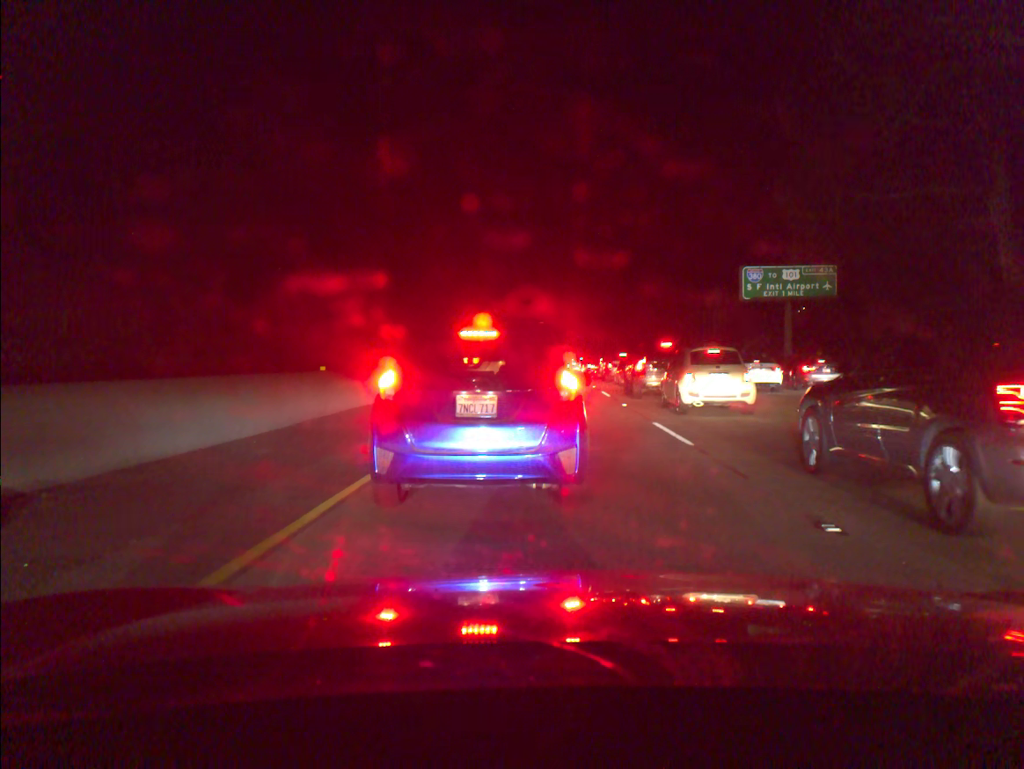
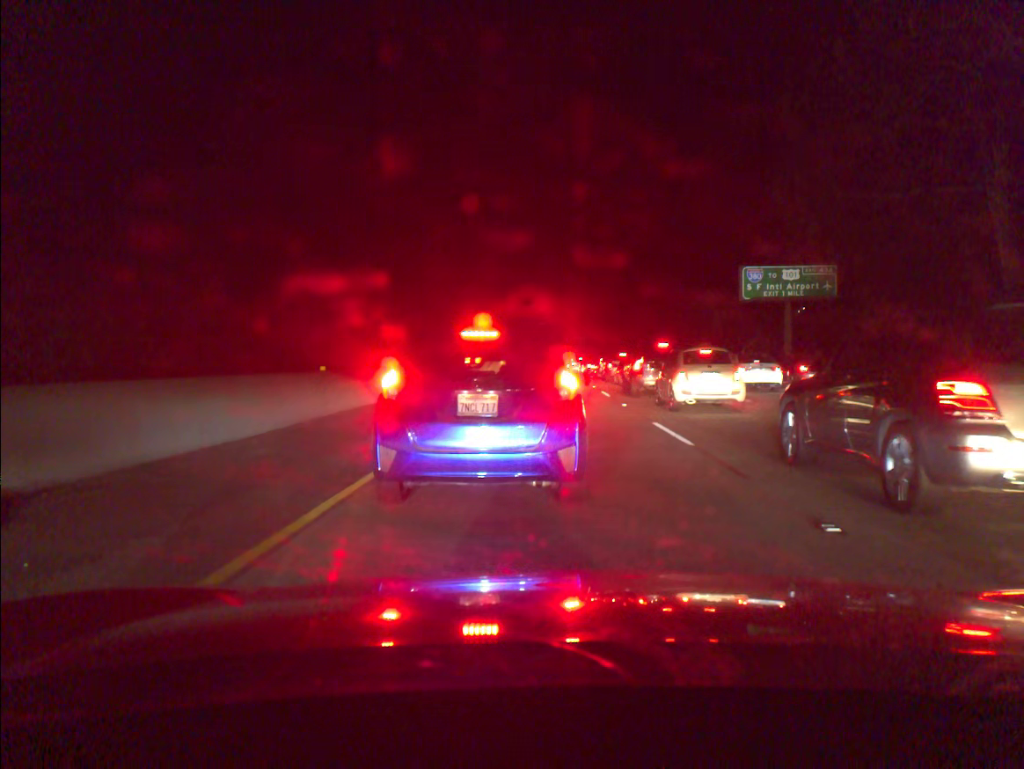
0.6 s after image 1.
(0.0, 0.0) m; 0°
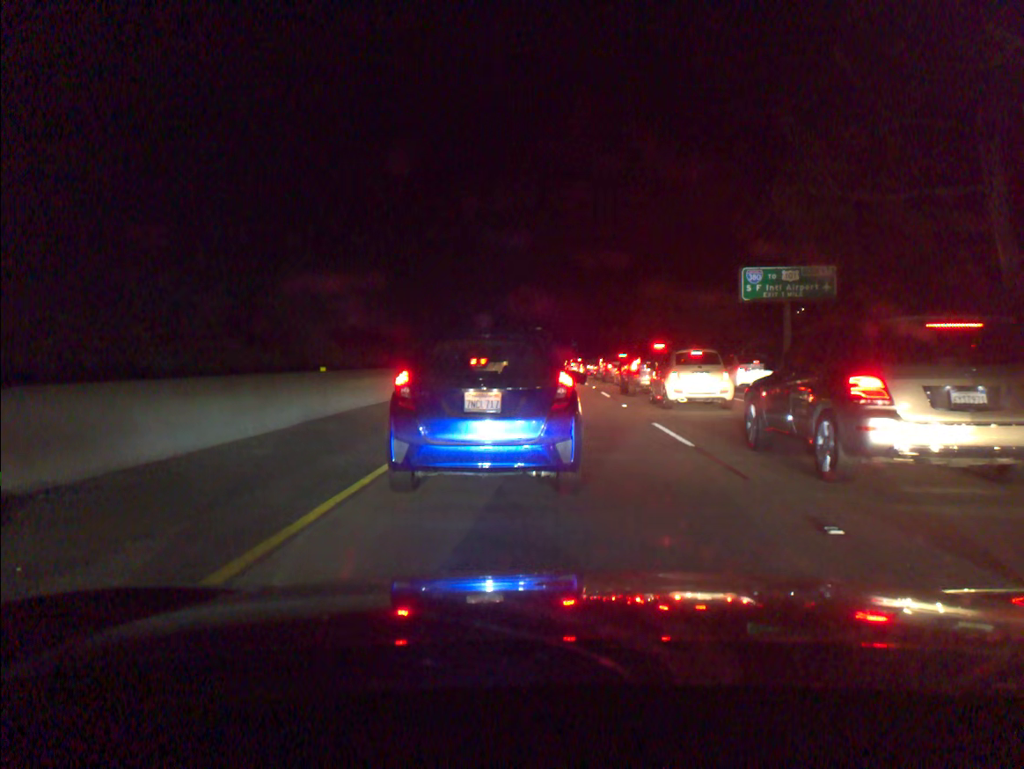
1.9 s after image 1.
(0.0, +0.1) m; 0°
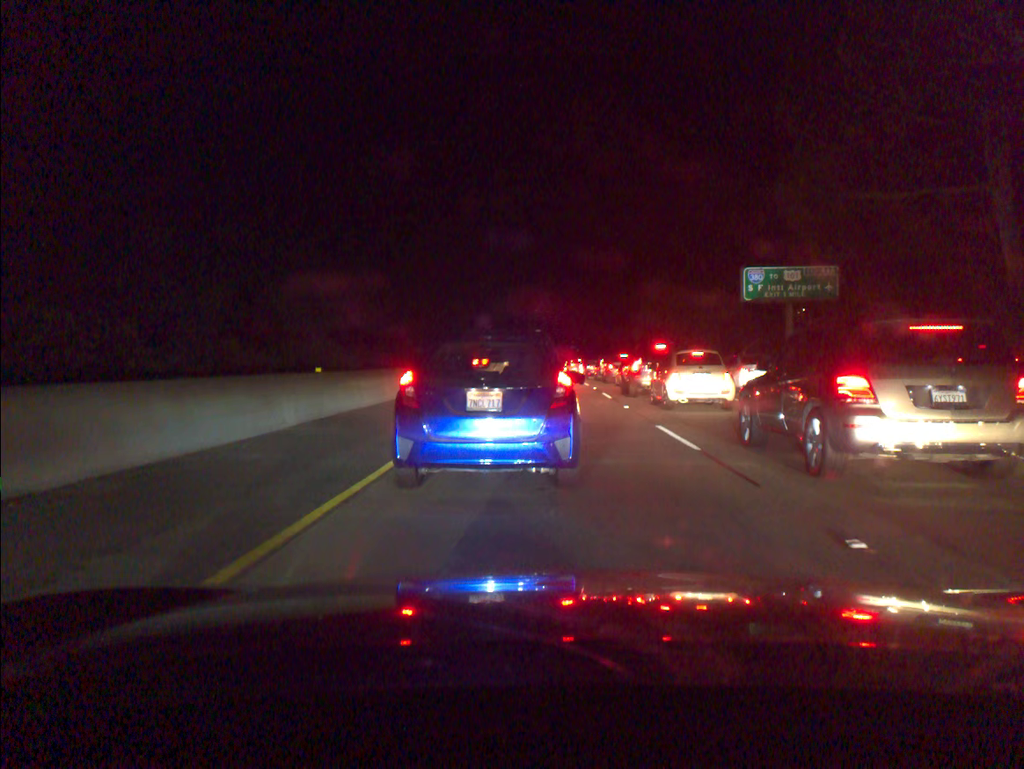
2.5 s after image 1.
(0.0, +0.4) m; 0°
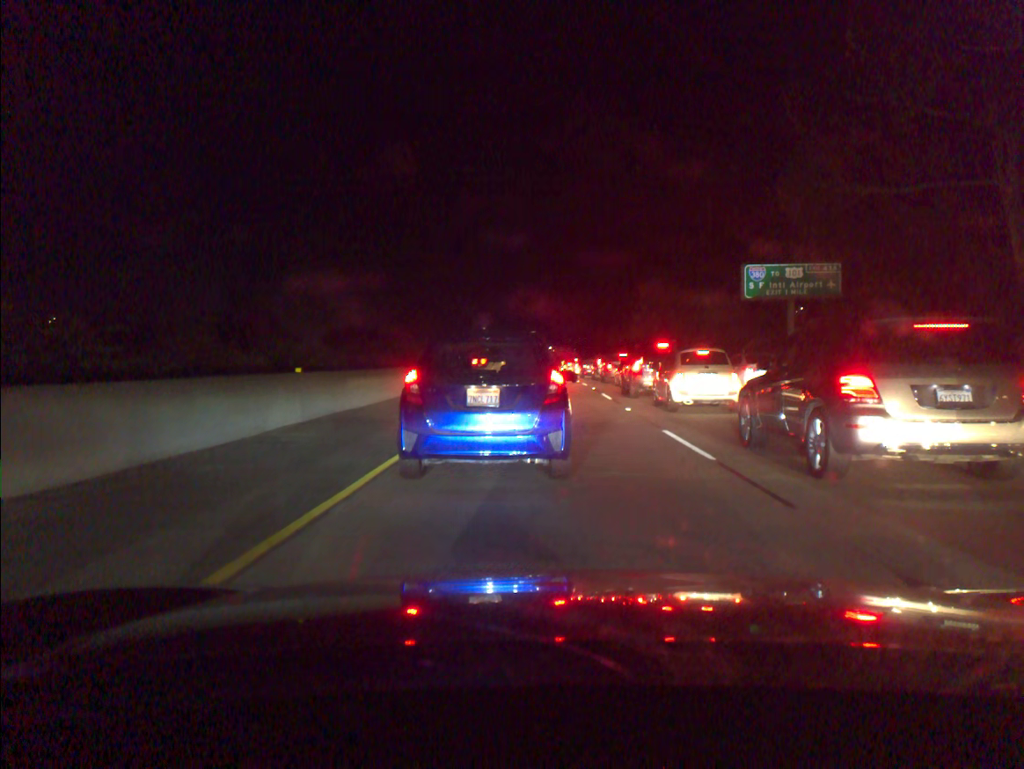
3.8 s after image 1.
(+0.1, +1.1) m; 0°
